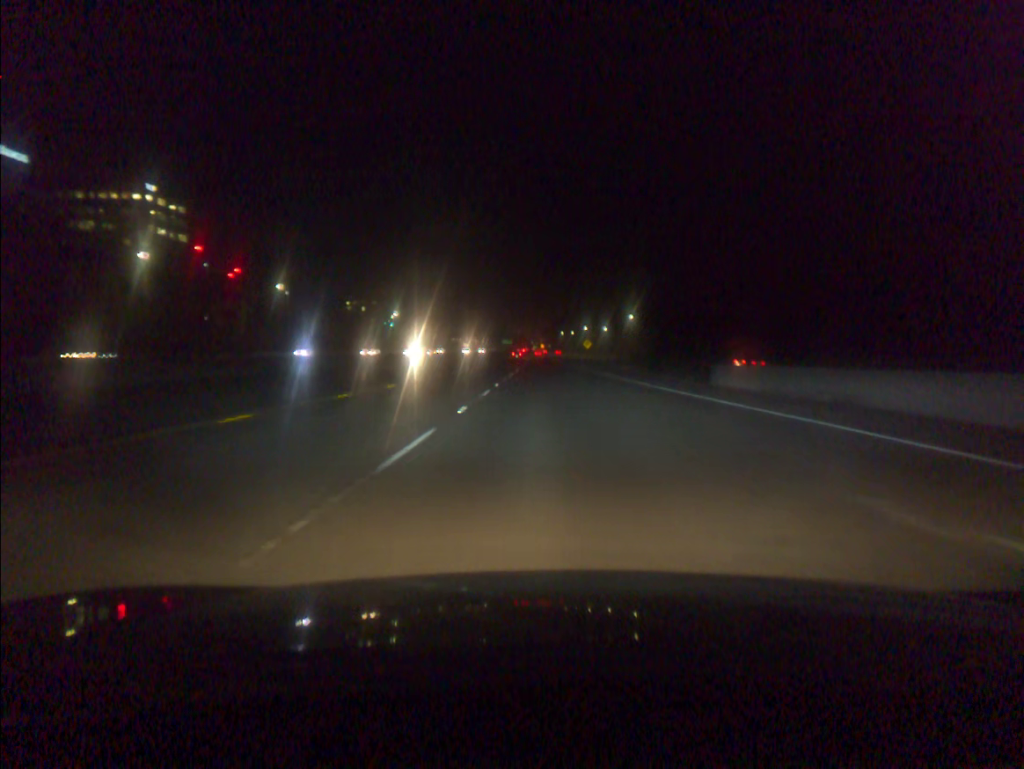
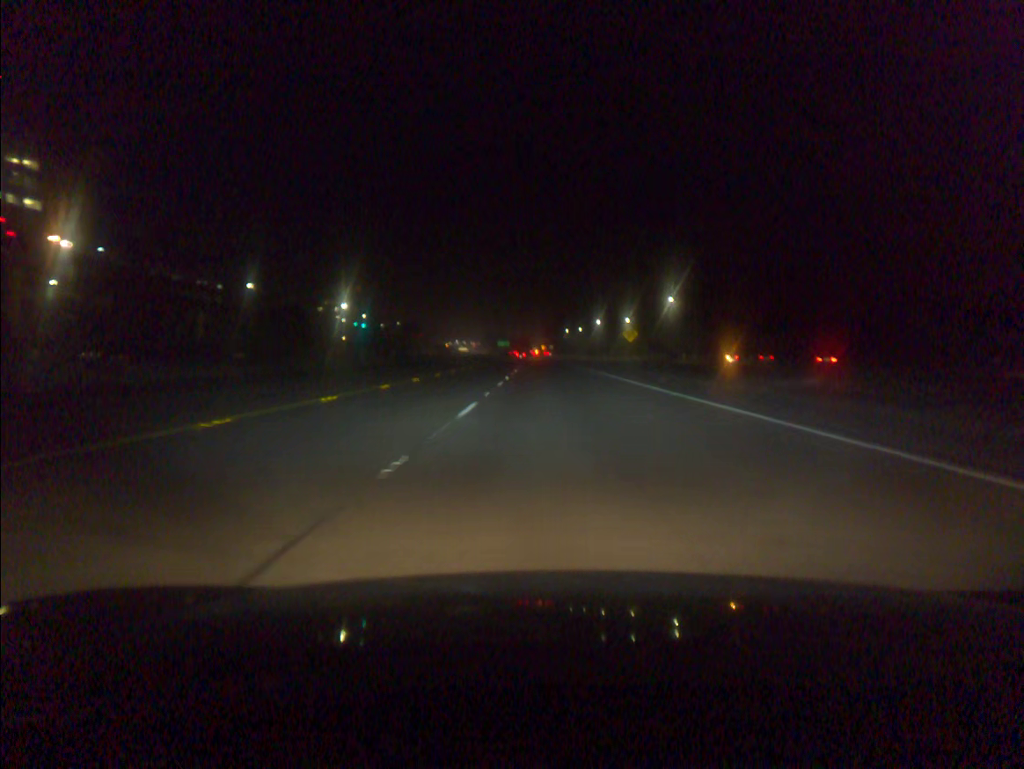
(-0.2, +67.7) m; 0°
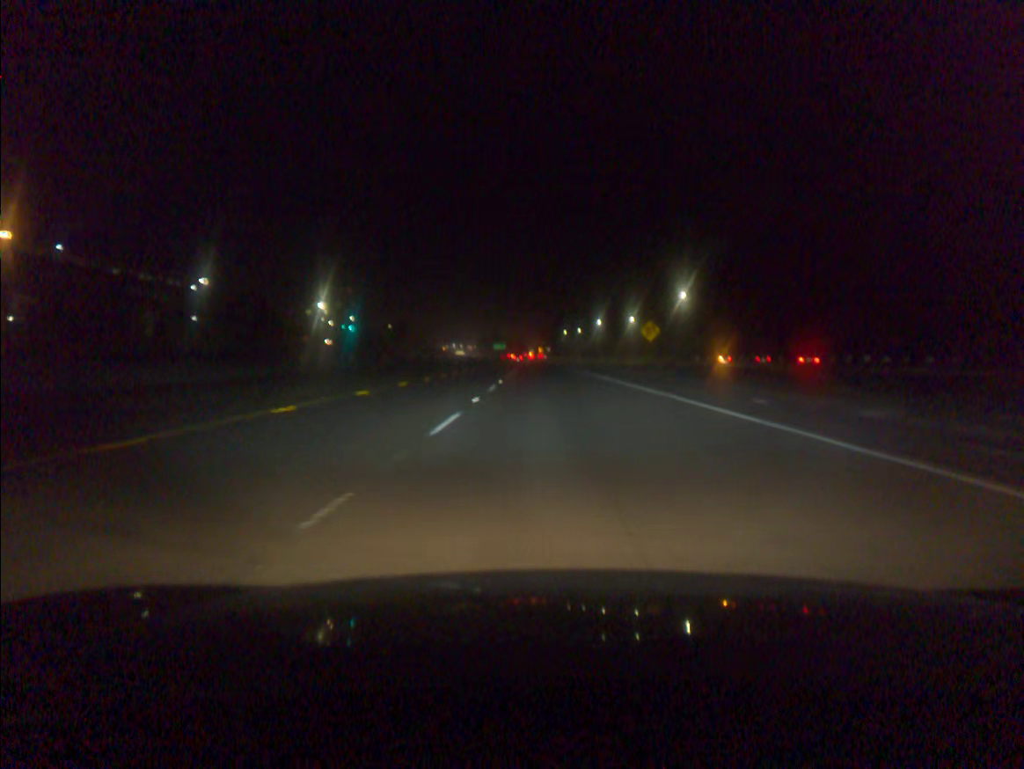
(0.0, +16.9) m; 0°
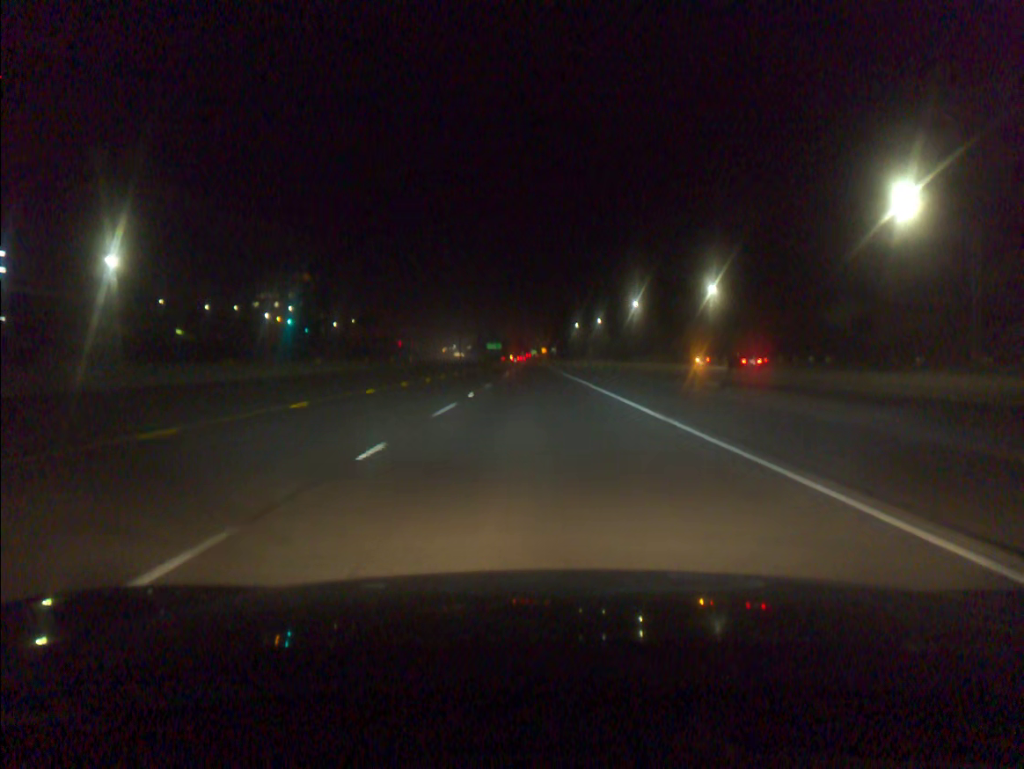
(0.0, +84.4) m; 0°
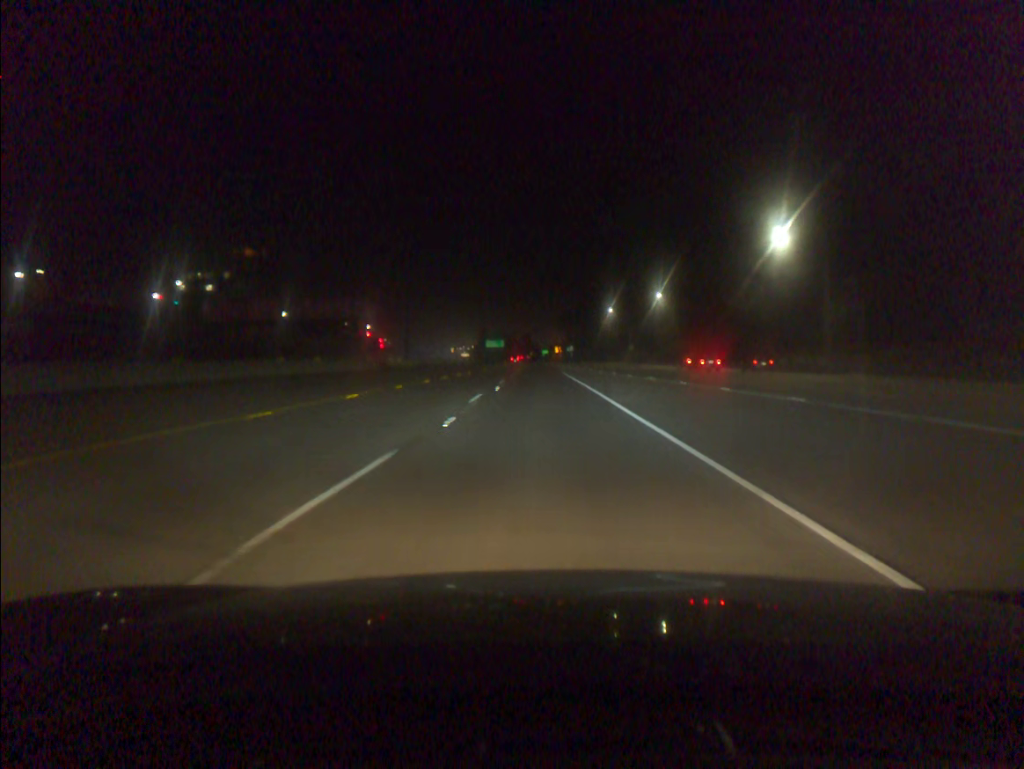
(-0.7, +84.4) m; -1°
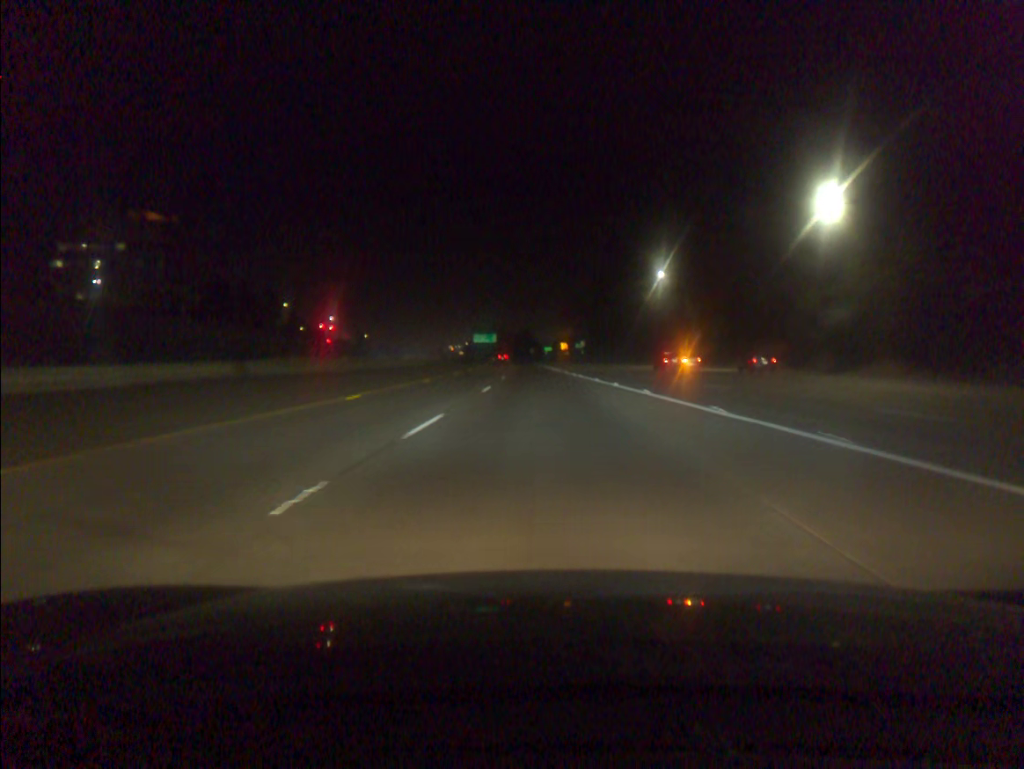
(+0.1, +67.7) m; 0°
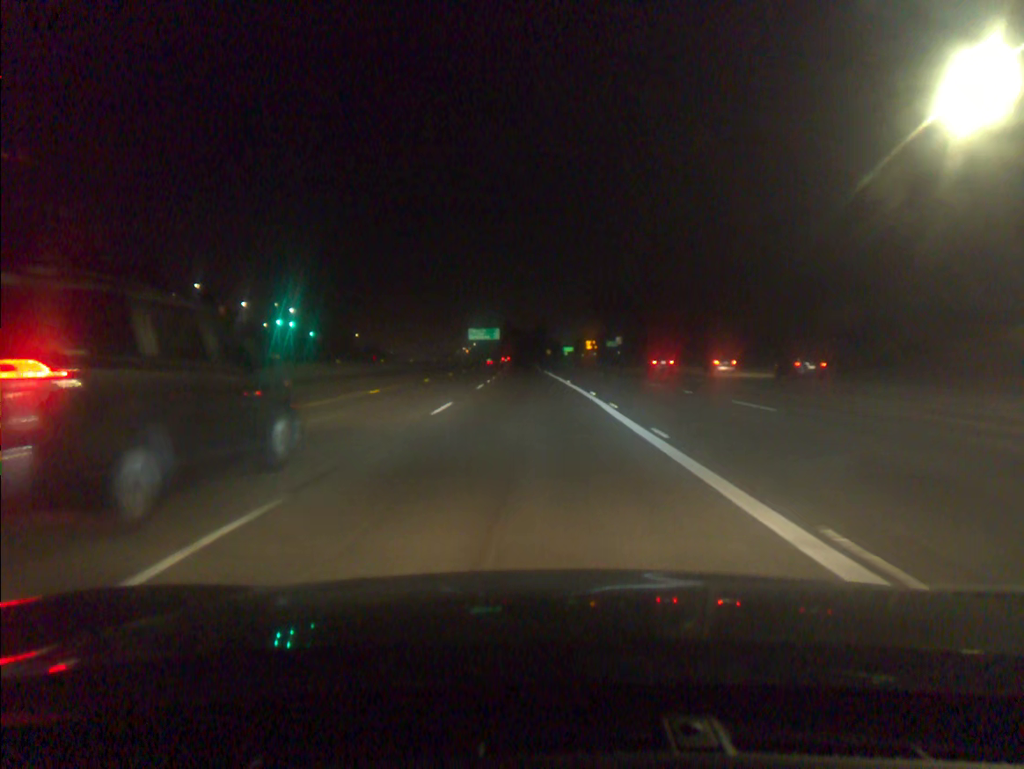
(-0.4, +67.8) m; -1°
